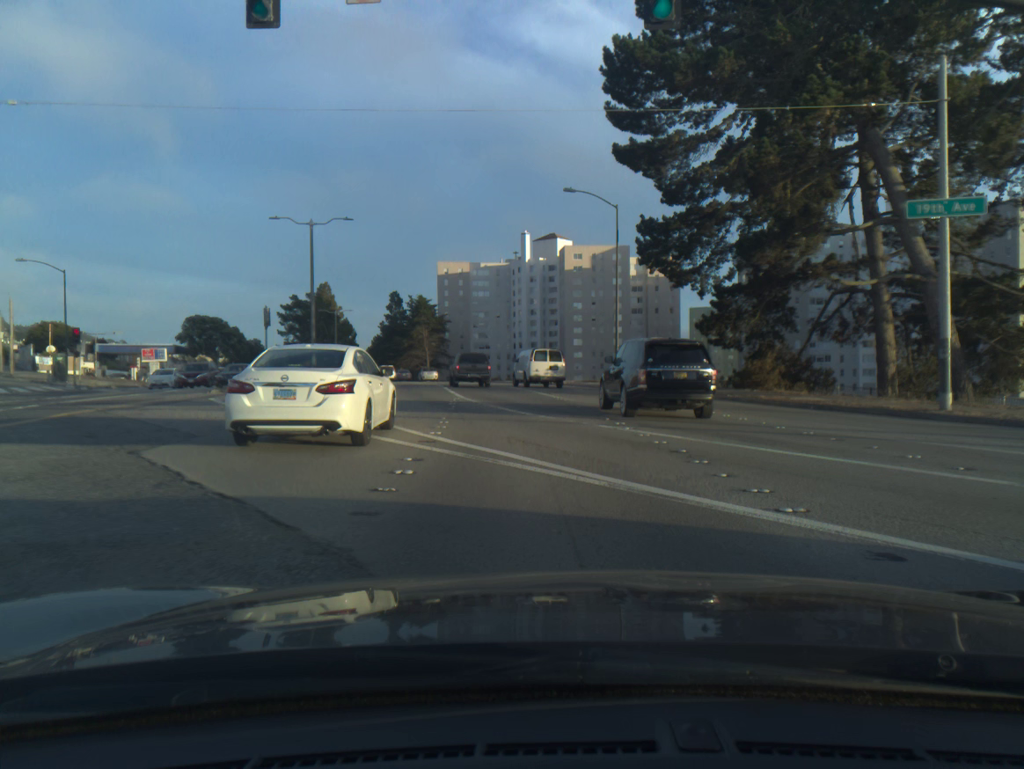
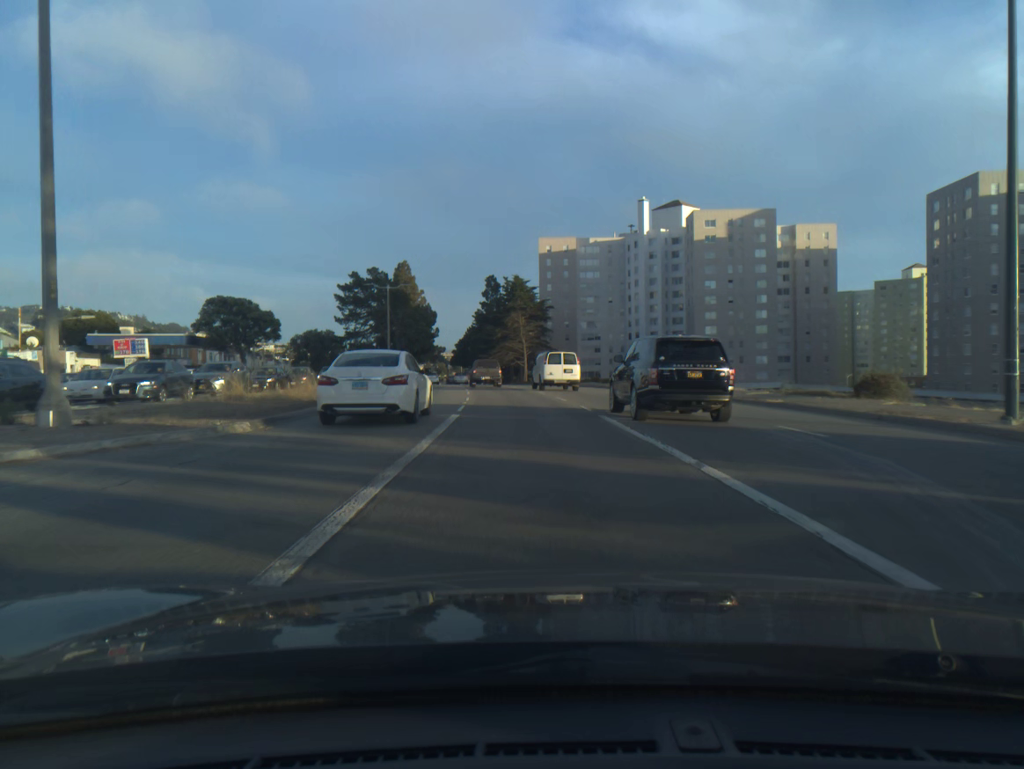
(-2.1, +31.4) m; -8°
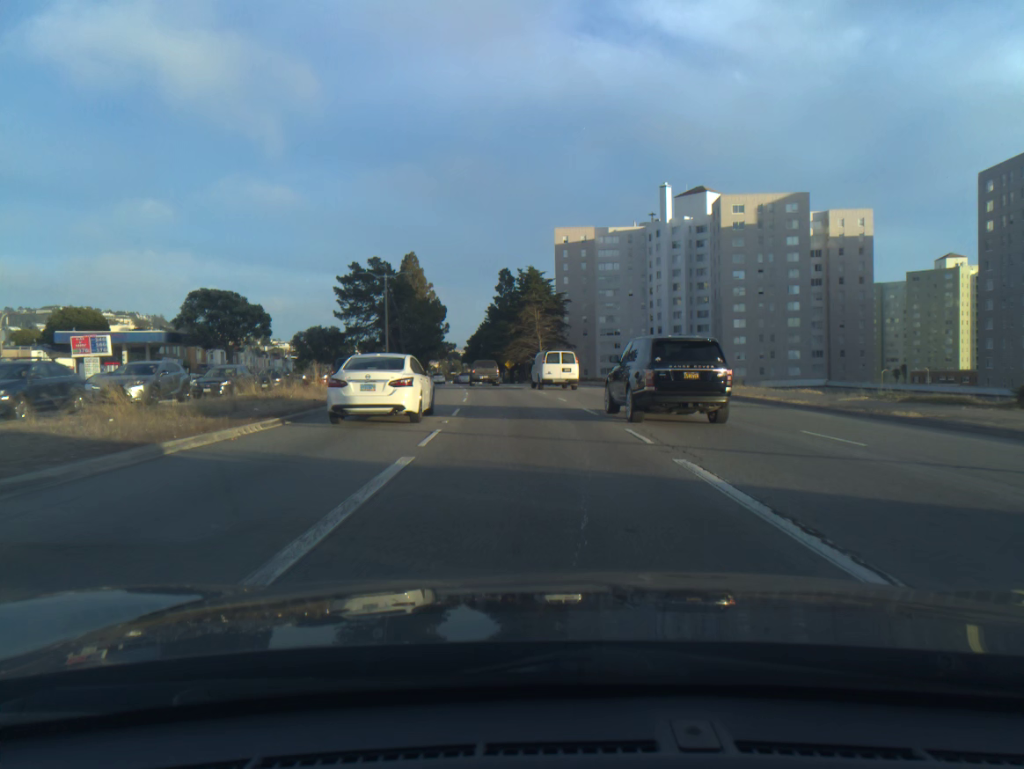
(-0.1, +8.5) m; -1°
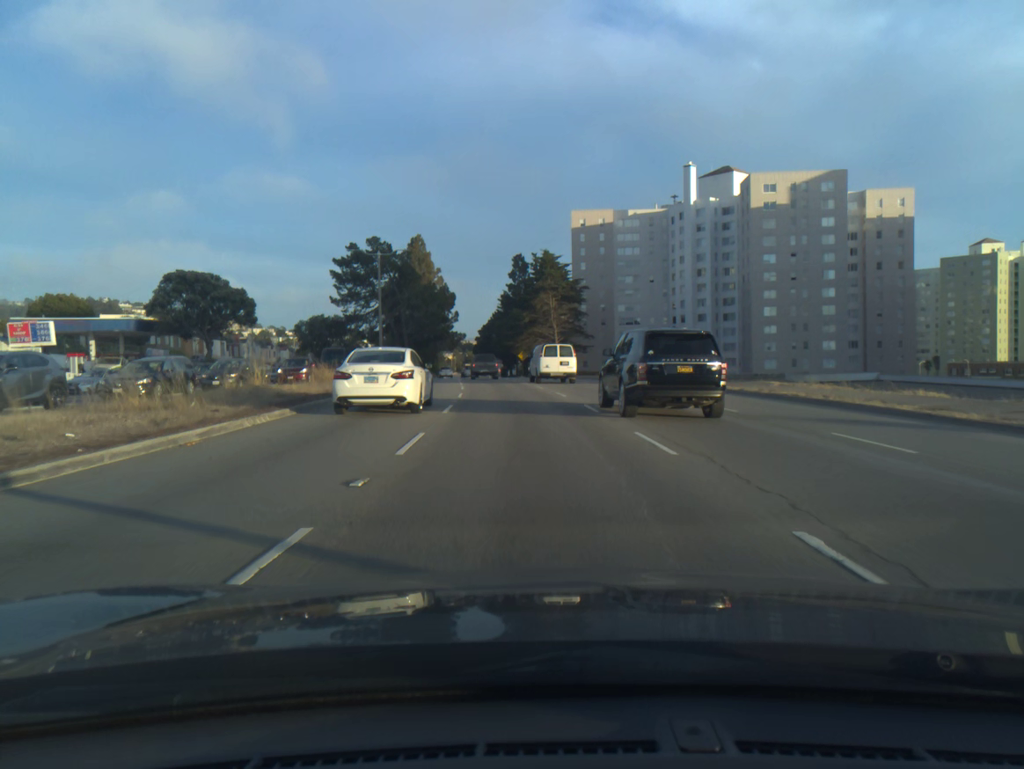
(-0.1, +8.8) m; -1°
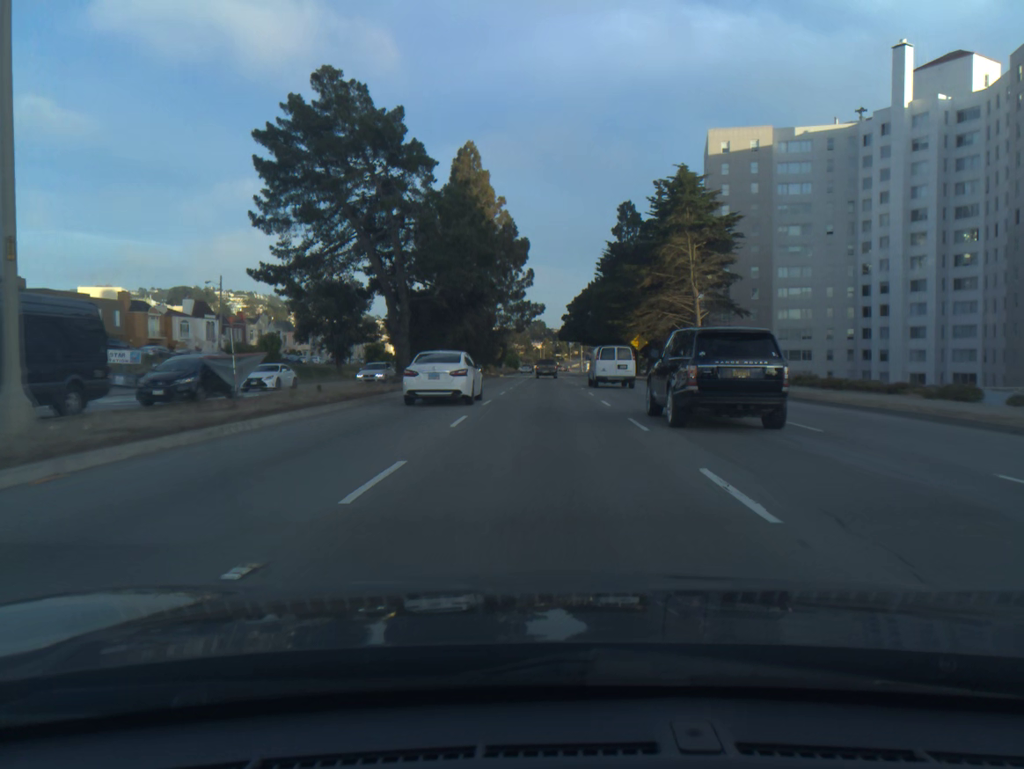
(-3.1, +47.8) m; -7°
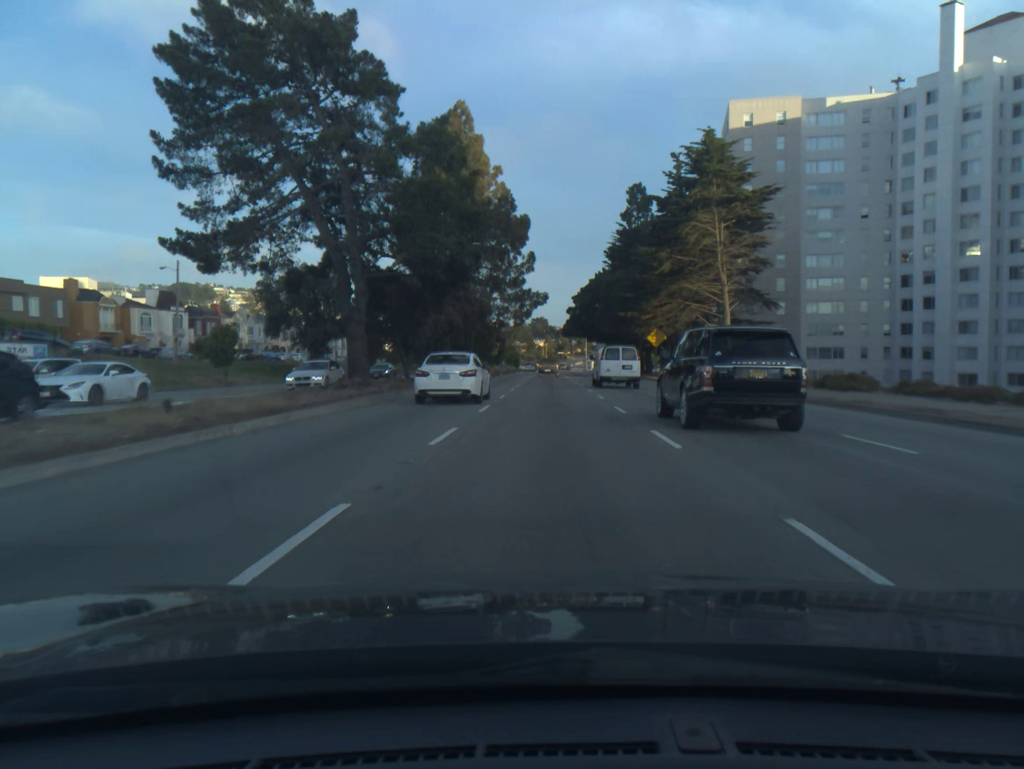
(0.0, +10.3) m; 0°
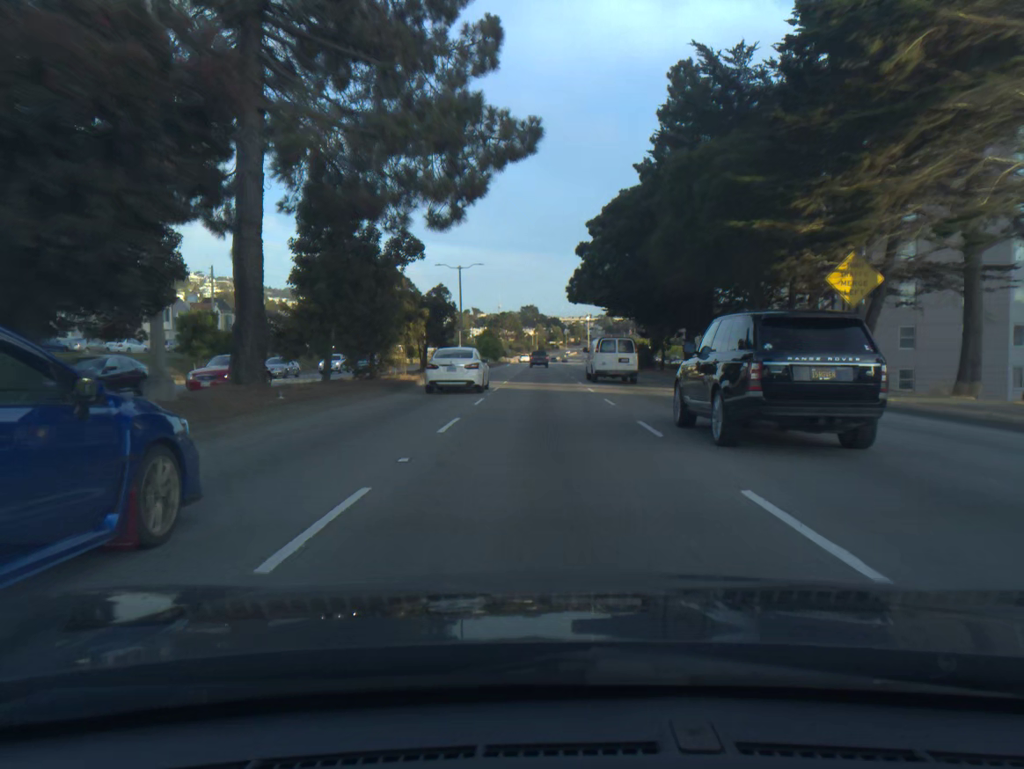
(+0.2, +43.5) m; +1°
